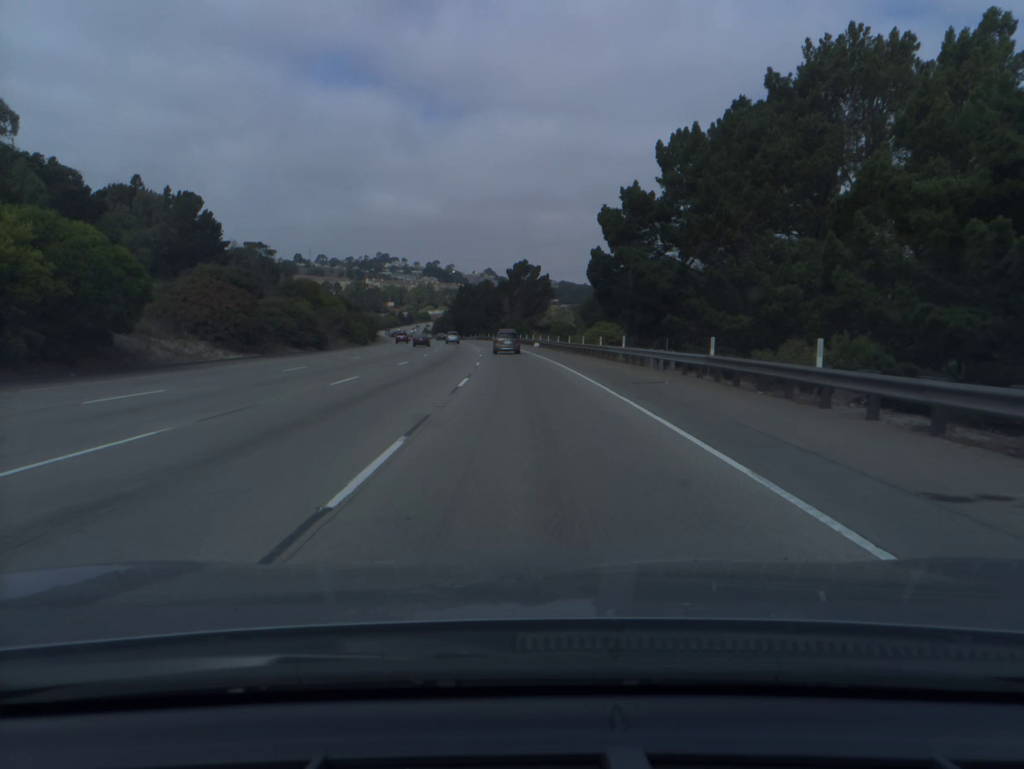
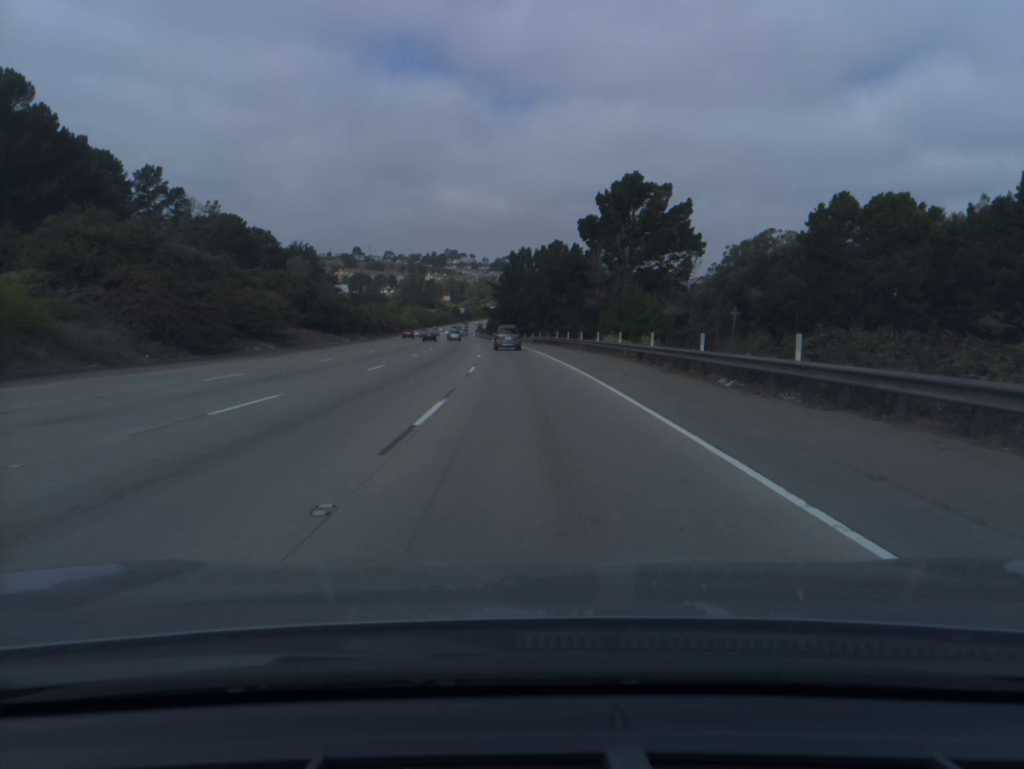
(-3.7, +82.3) m; -5°
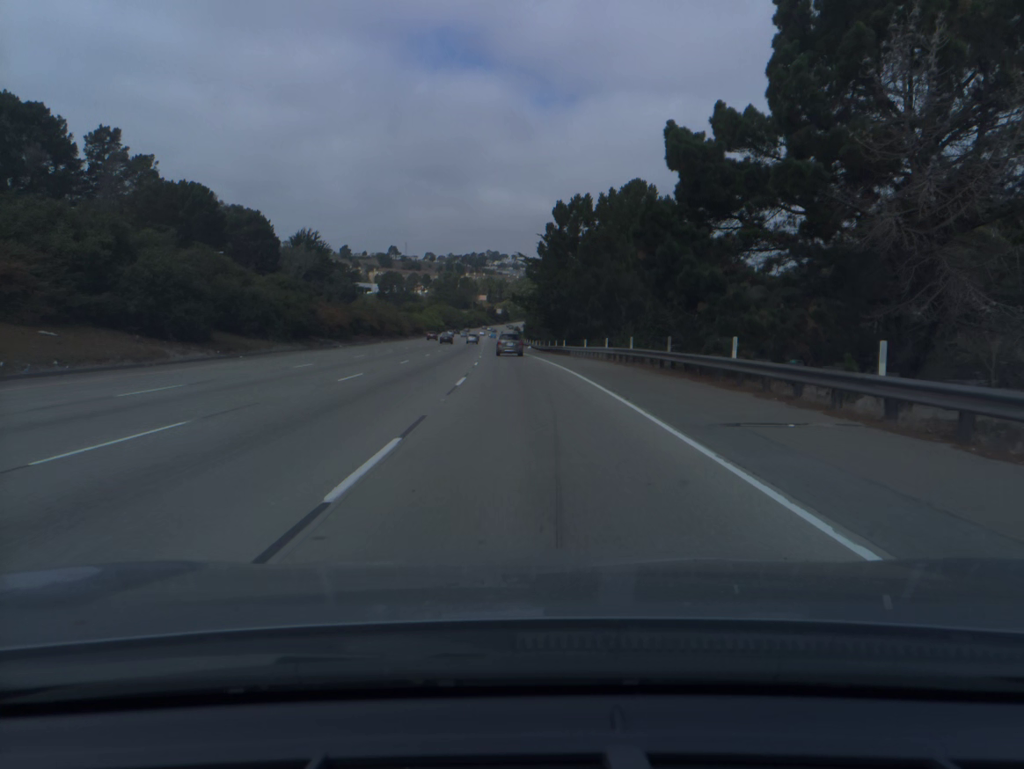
(-1.2, +49.0) m; -3°
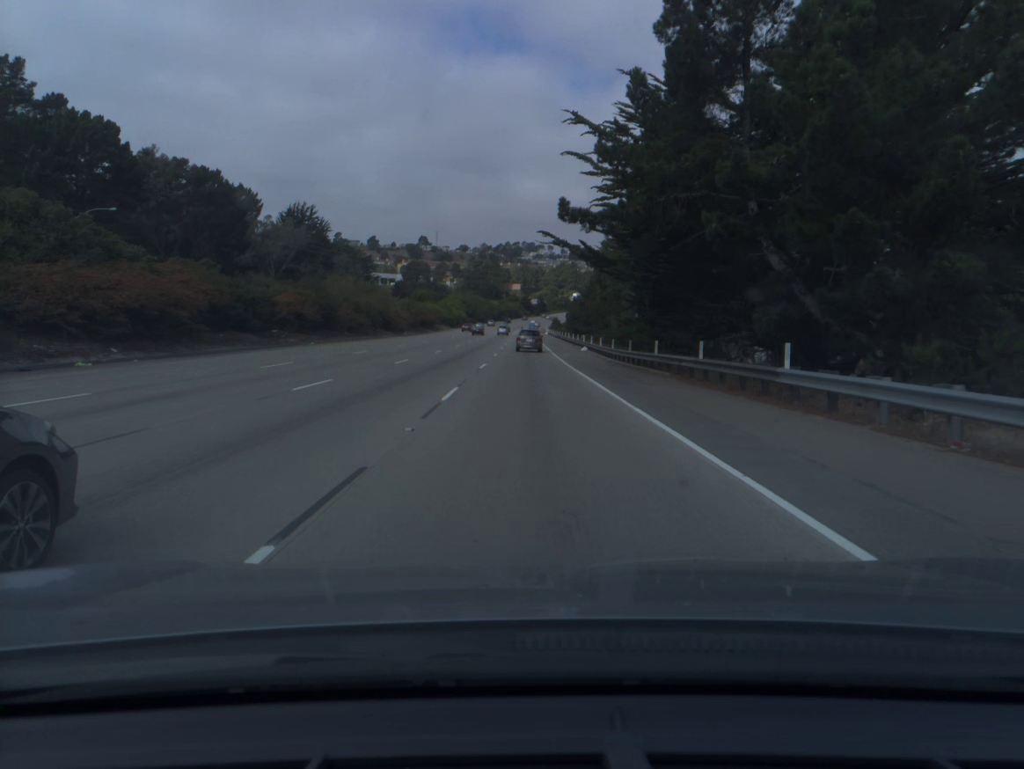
(-1.2, +48.9) m; -3°
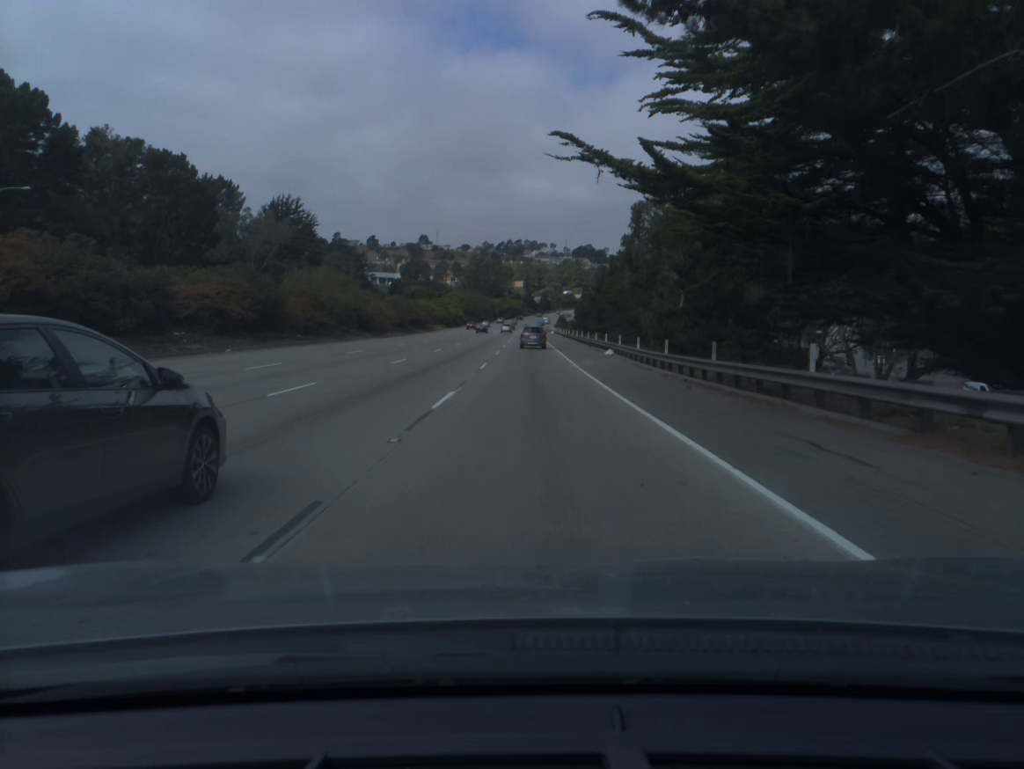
(0.0, +16.5) m; 0°
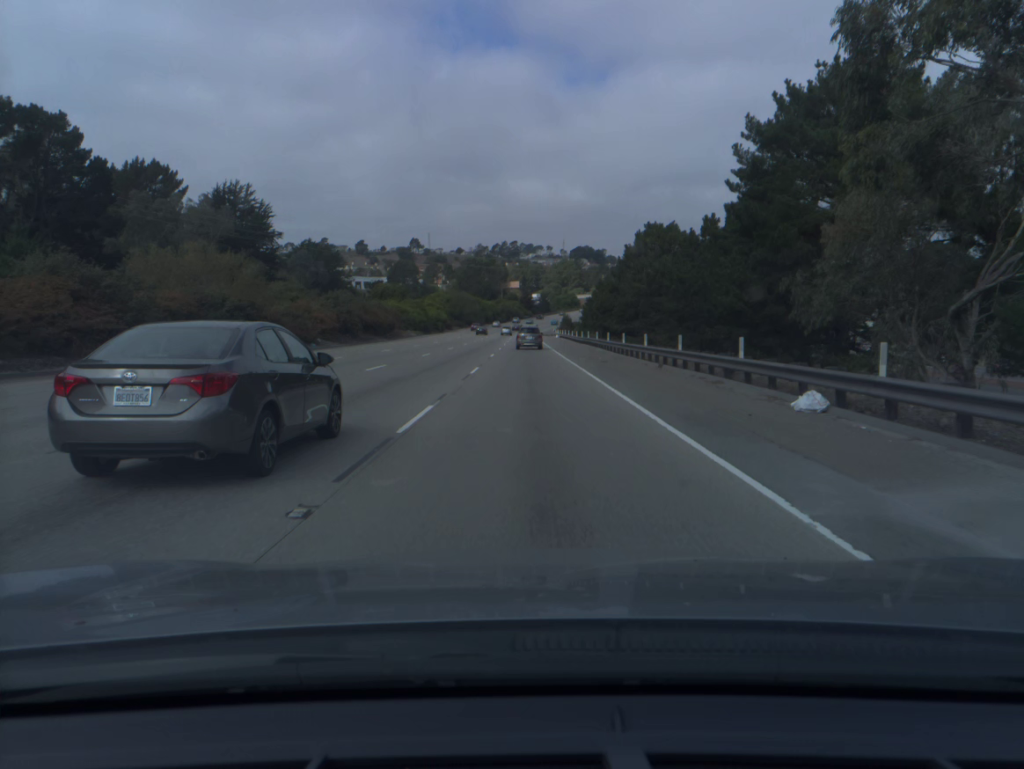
(0.0, +33.1) m; 0°
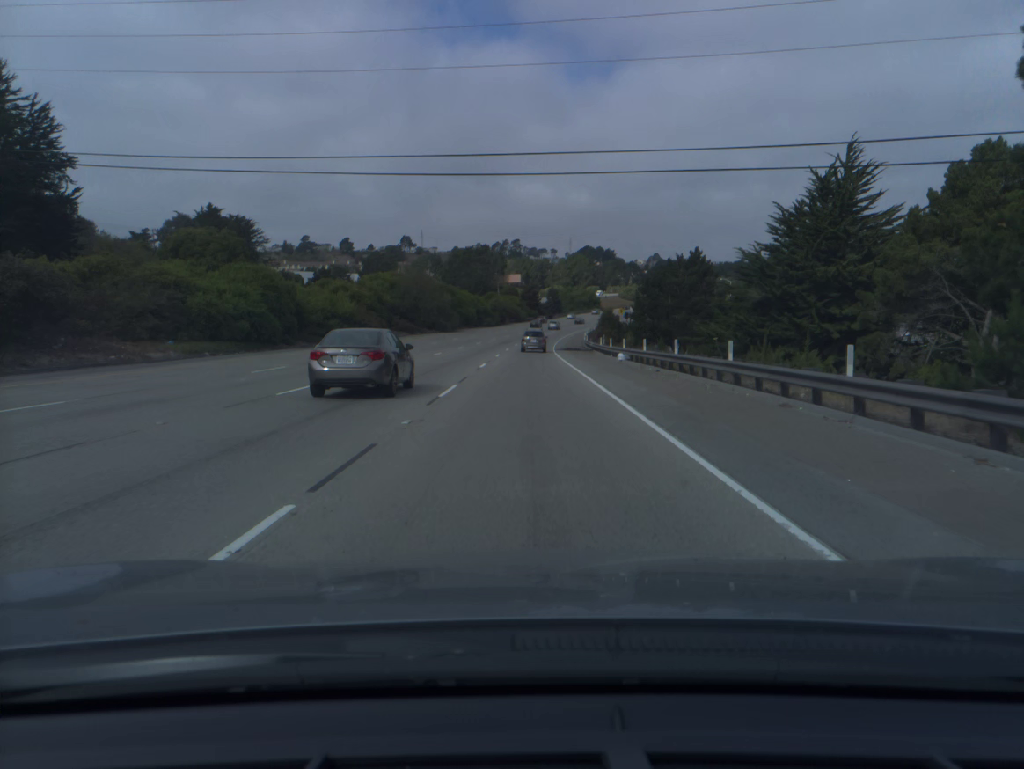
(-0.2, +82.5) m; 0°
